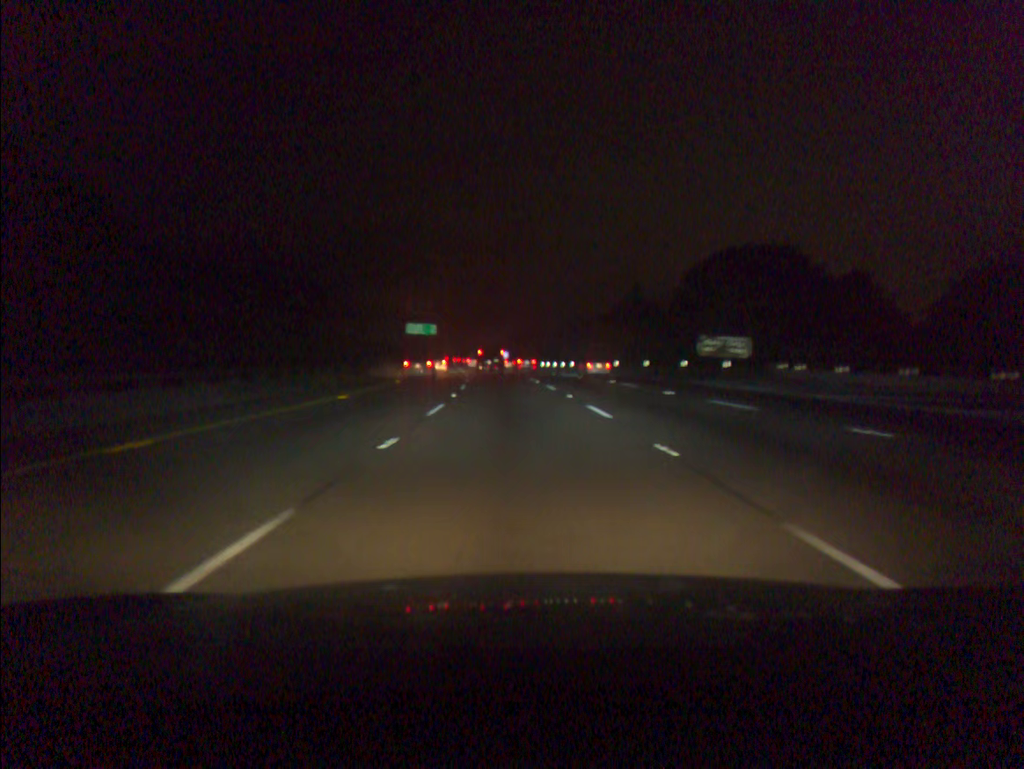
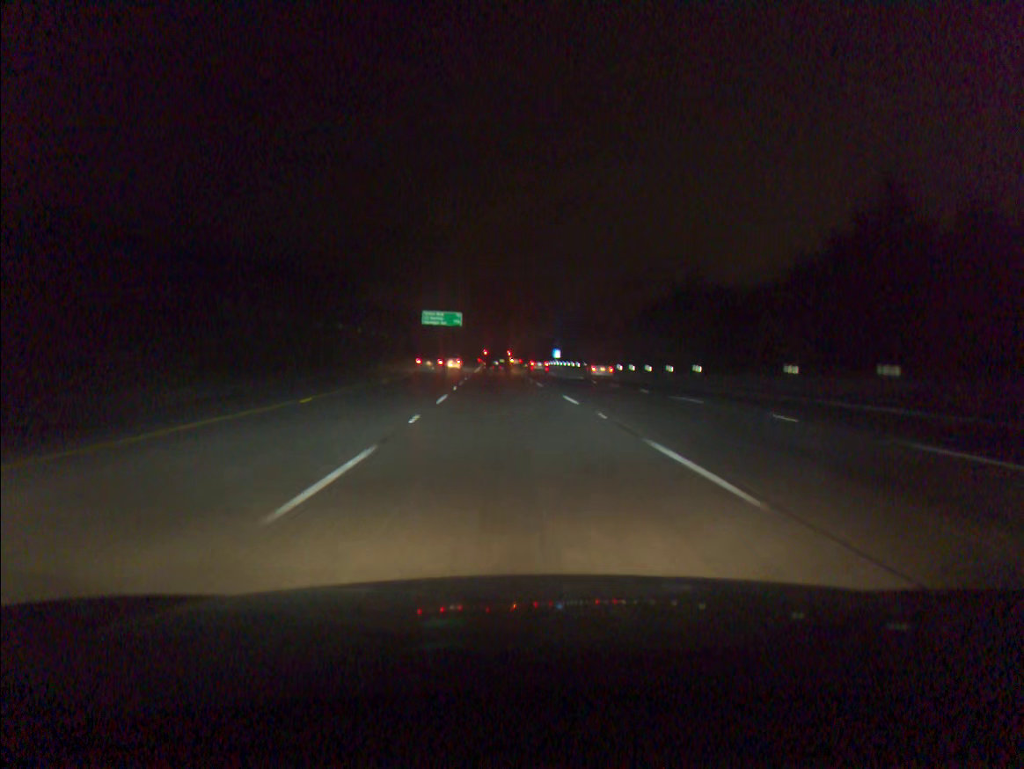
(-1.4, +49.0) m; -3°
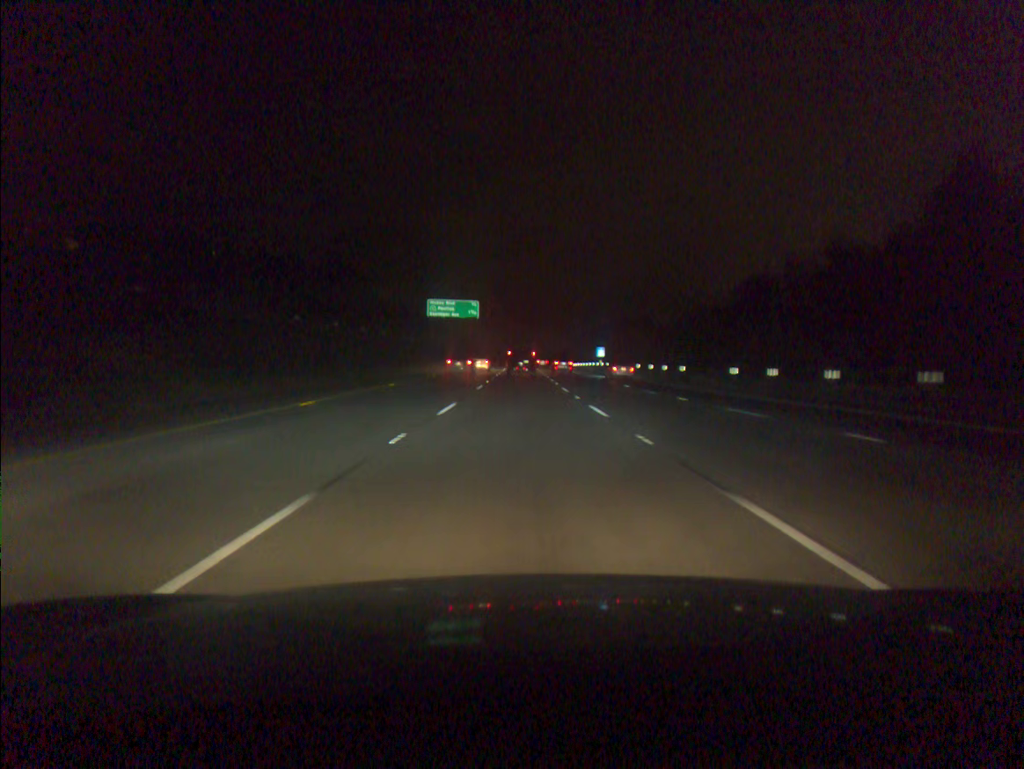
(-0.7, +32.7) m; -2°
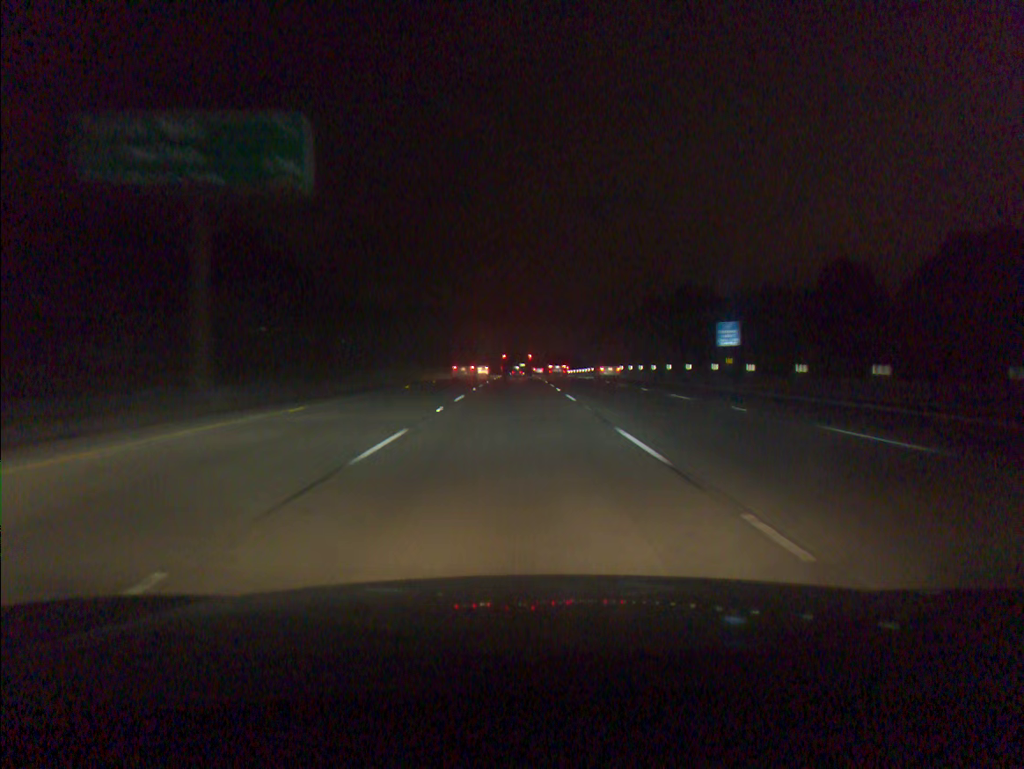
(+0.5, +80.7) m; 0°
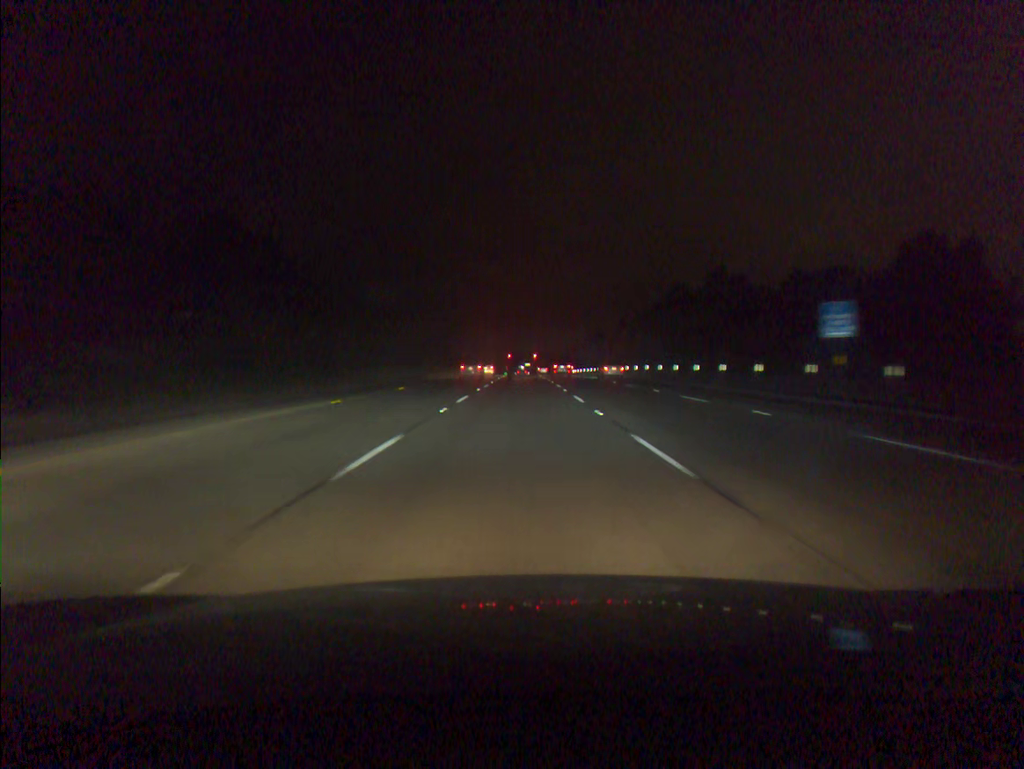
(-0.1, +15.8) m; 0°
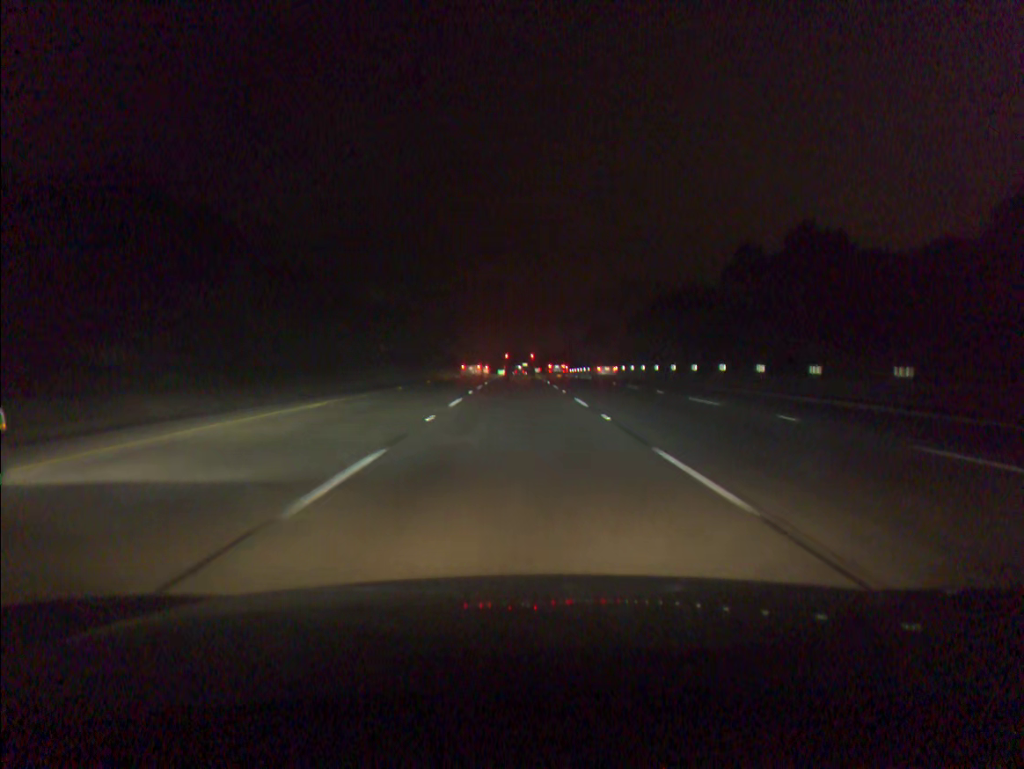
(+0.1, +31.2) m; 0°
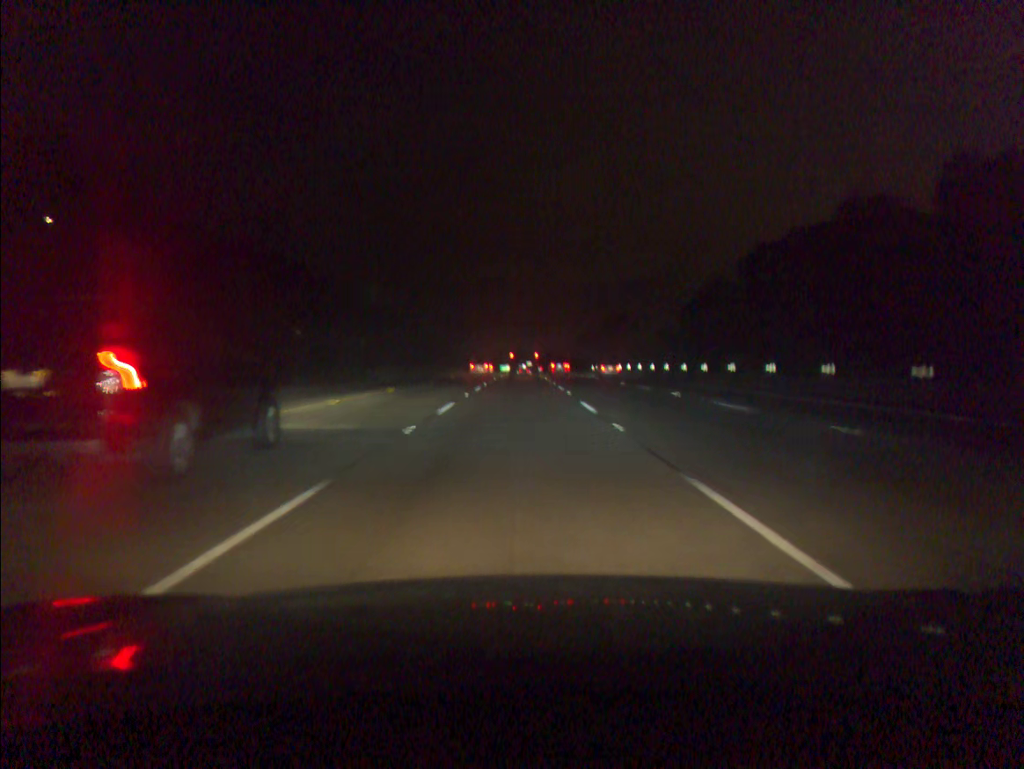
(0.0, +46.7) m; 0°
